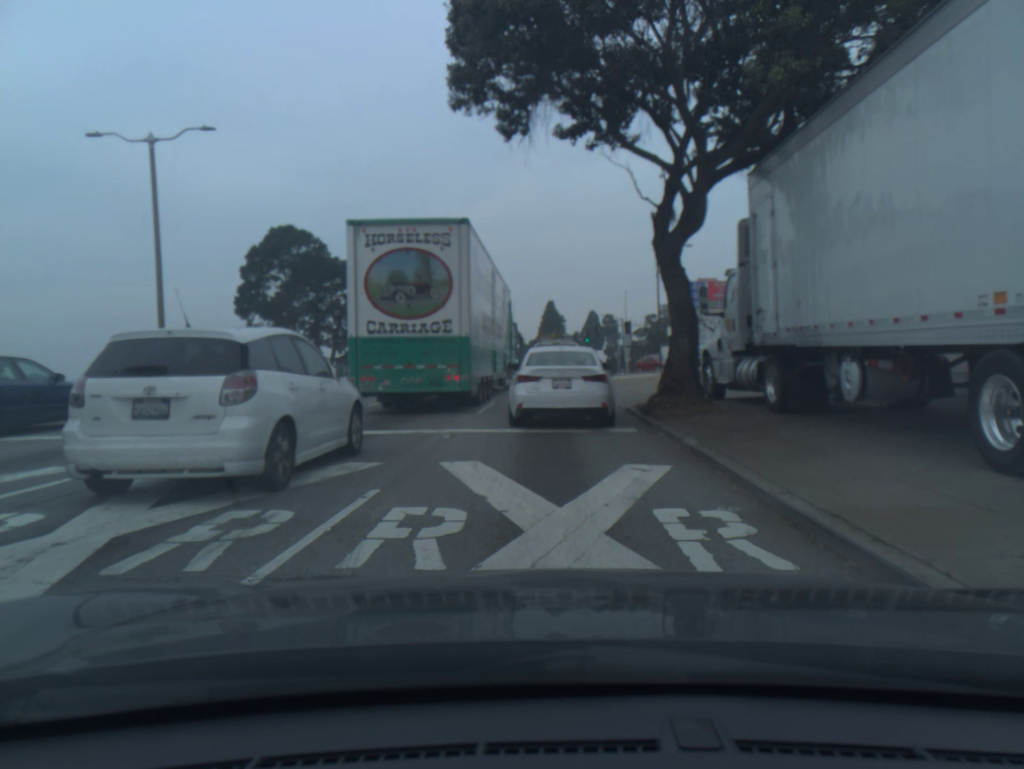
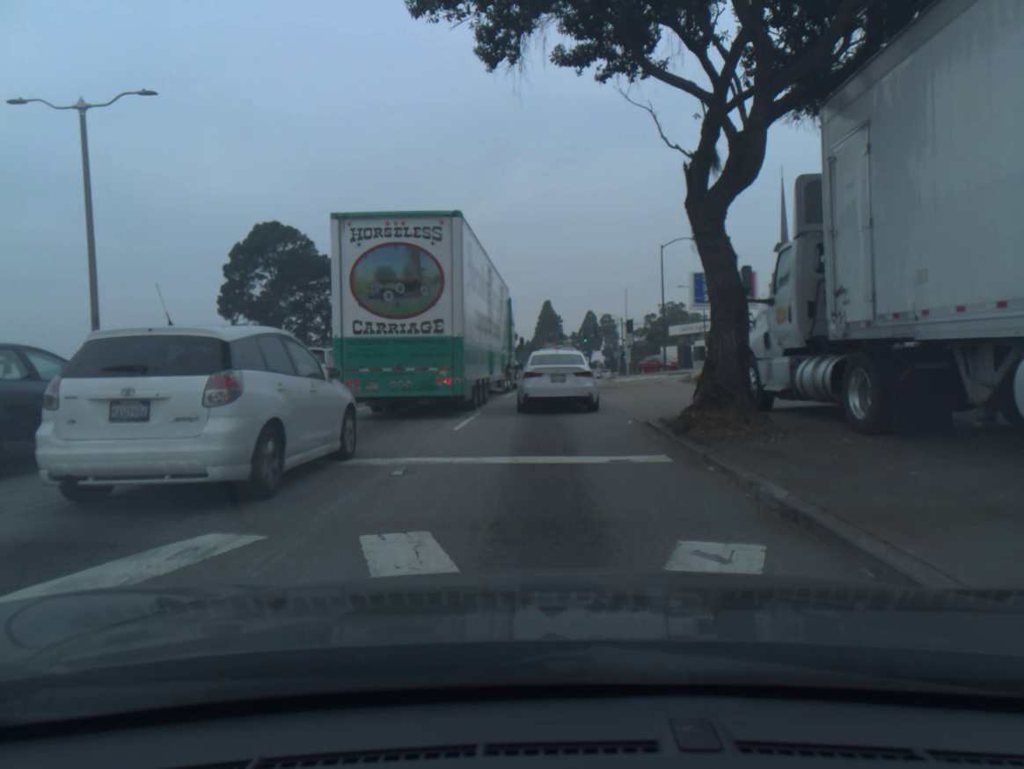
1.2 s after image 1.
(0.0, +3.6) m; +1°
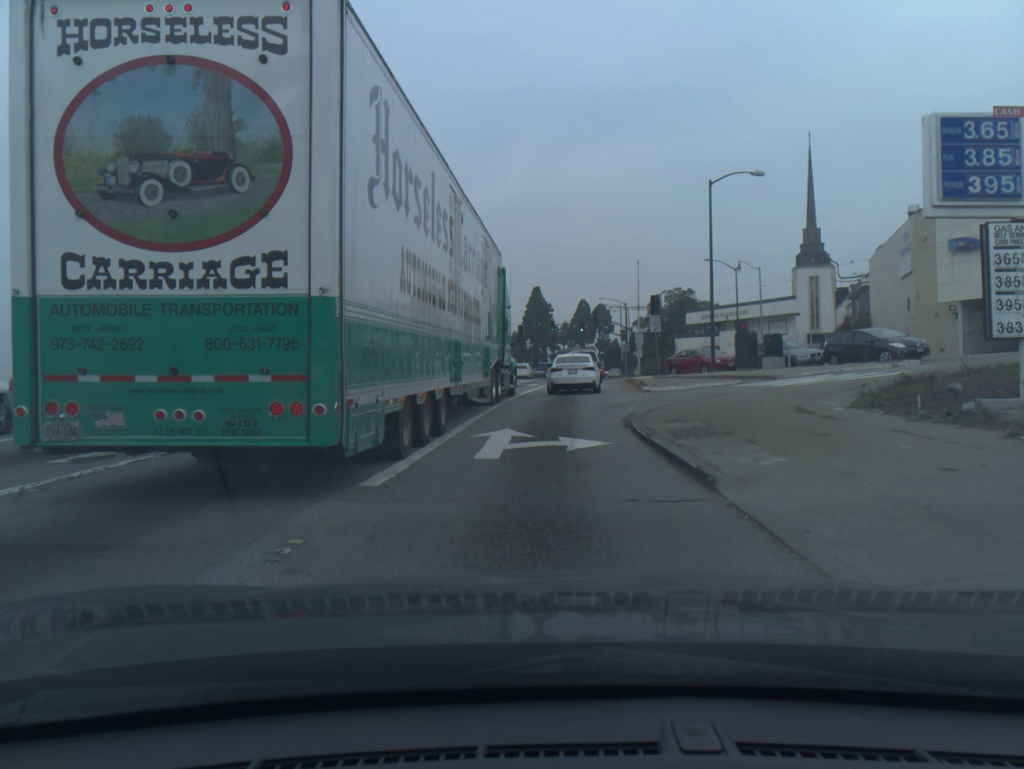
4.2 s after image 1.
(0.0, +19.1) m; 0°
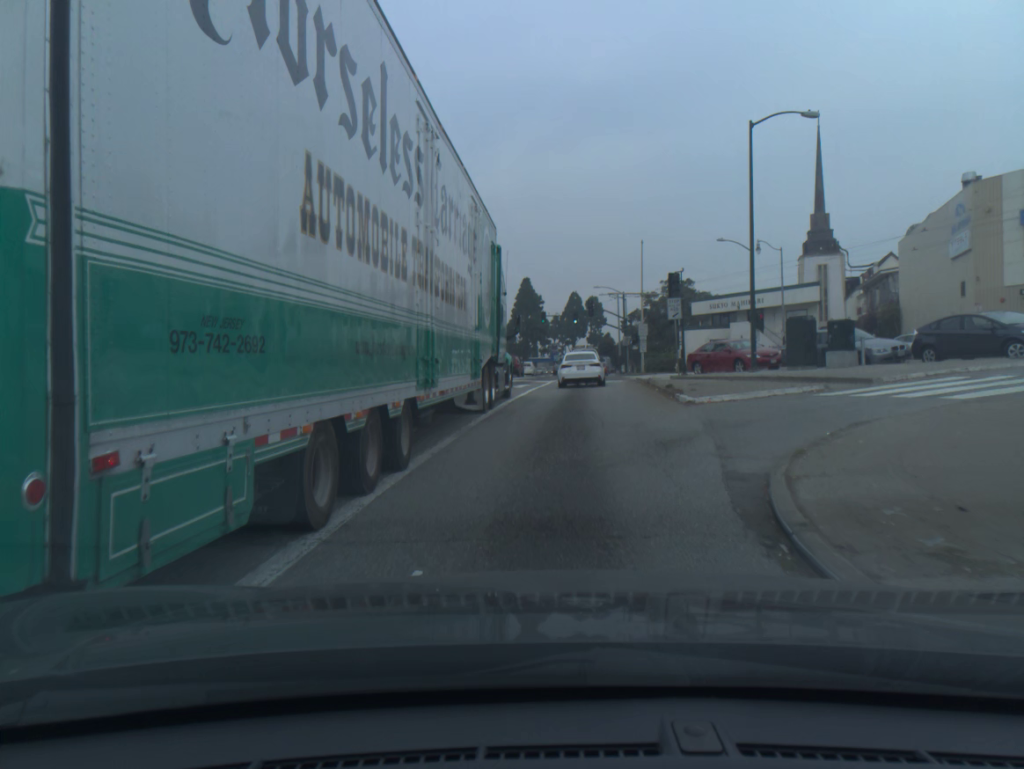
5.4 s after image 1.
(+0.1, +9.1) m; +2°
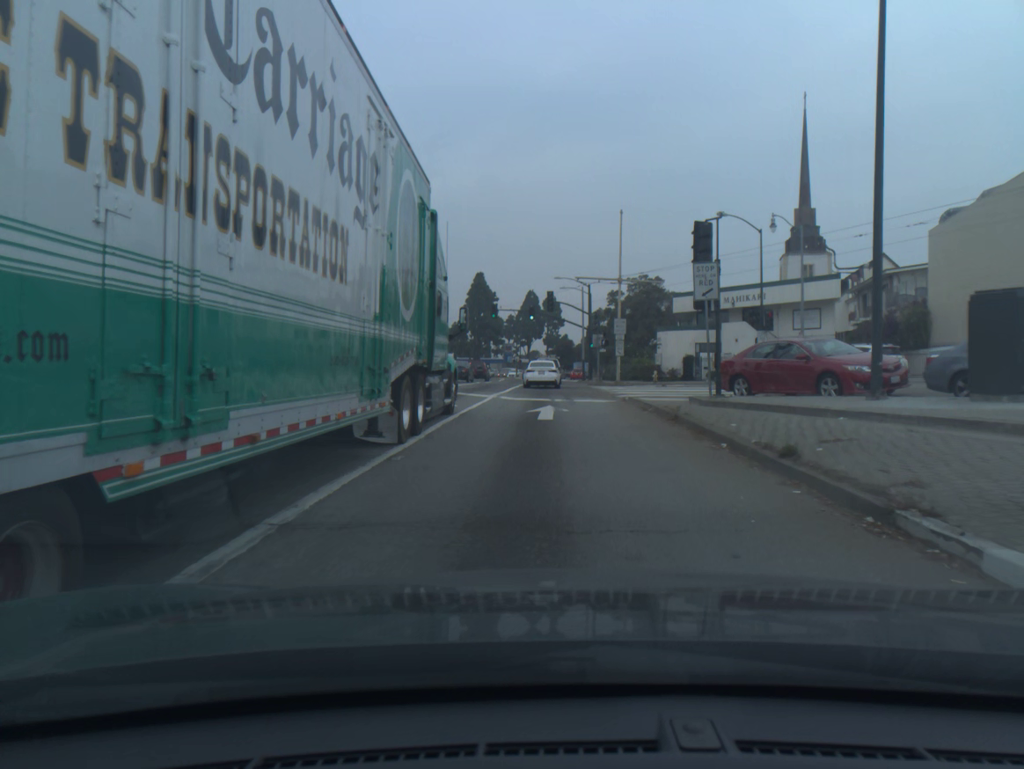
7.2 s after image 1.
(+0.4, +14.7) m; +2°
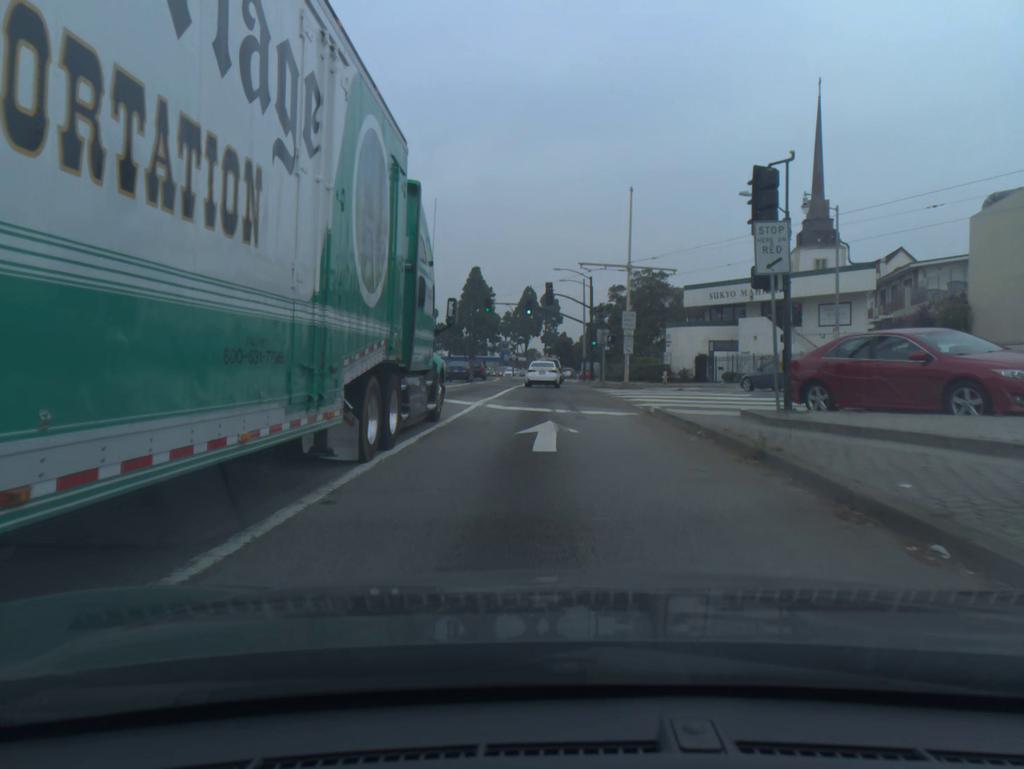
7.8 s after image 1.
(0.0, +5.6) m; 0°
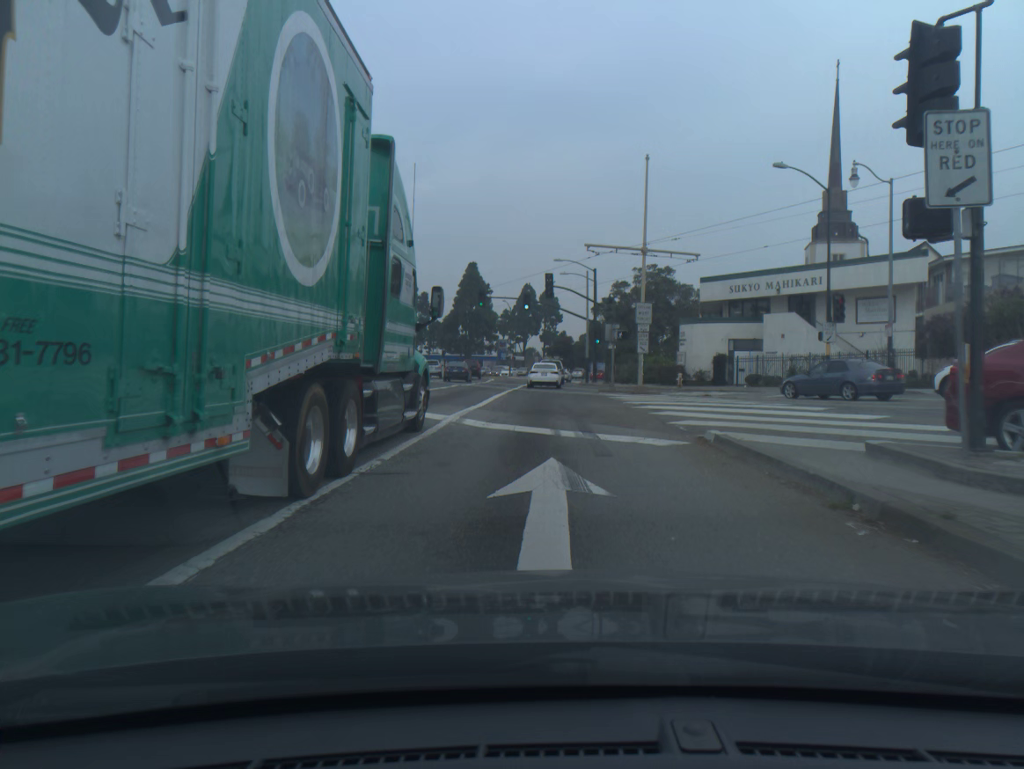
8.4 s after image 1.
(0.0, +6.0) m; 0°
